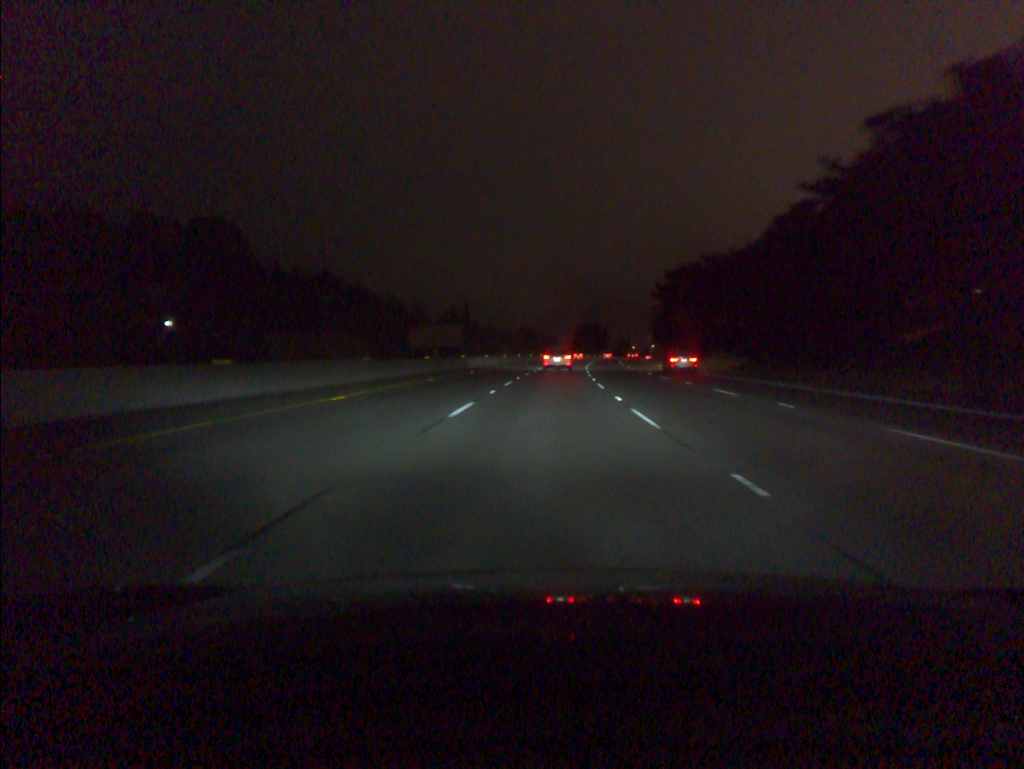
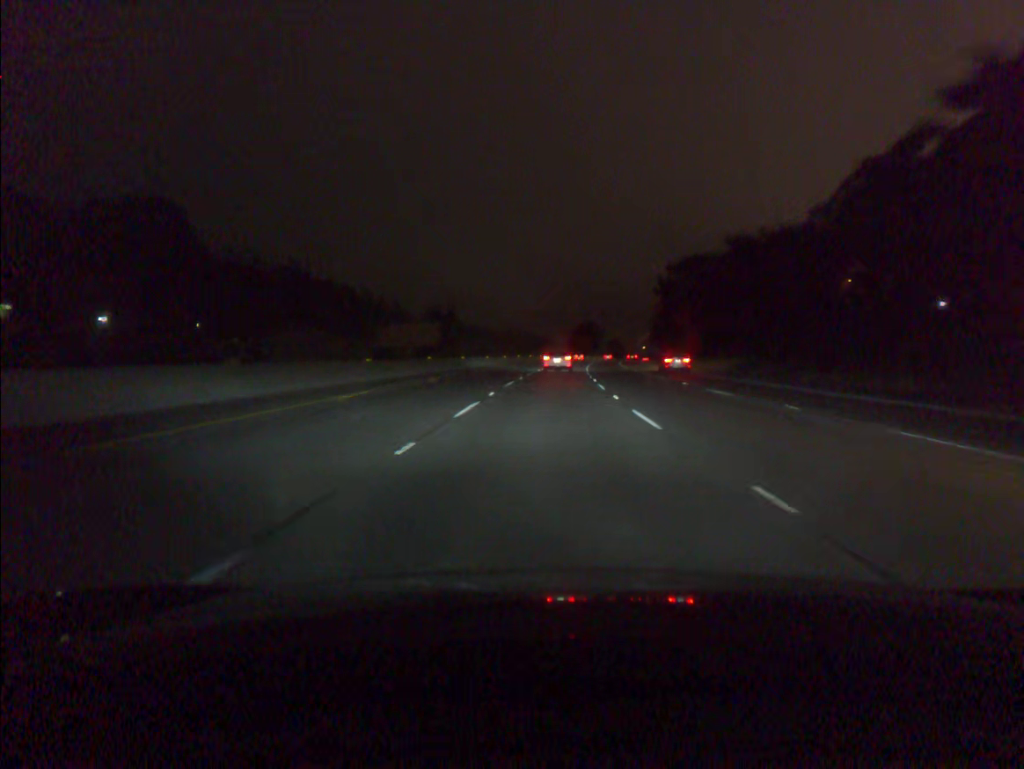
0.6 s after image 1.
(+0.1, +14.4) m; +1°
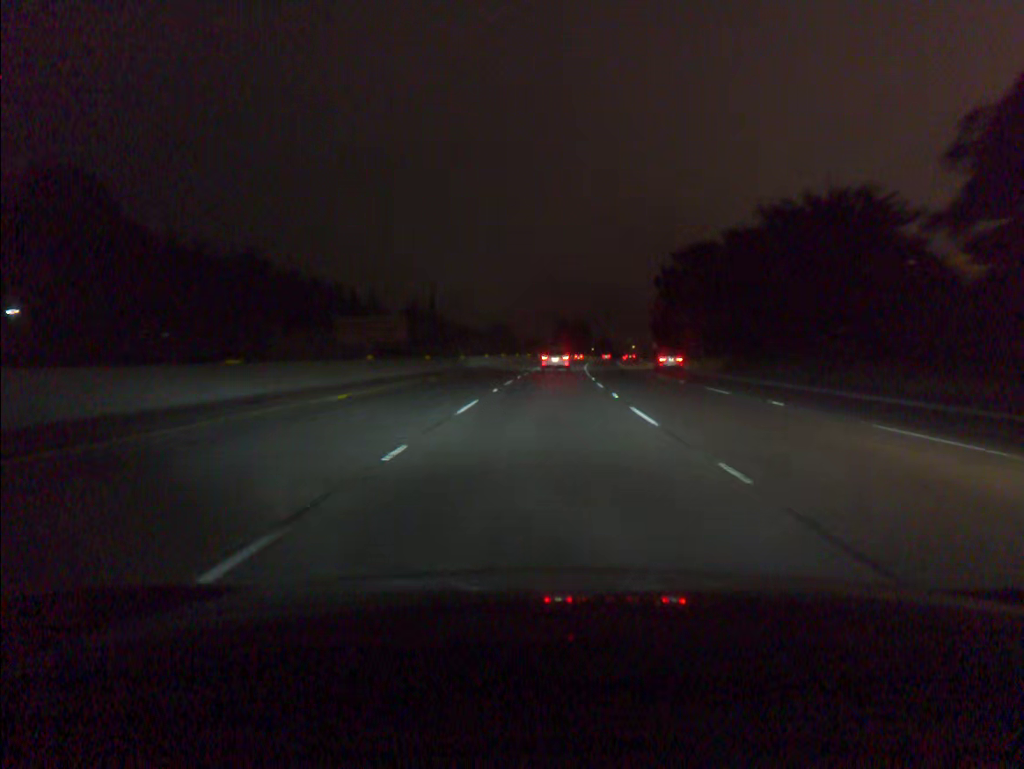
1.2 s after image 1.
(+0.1, +14.4) m; +1°
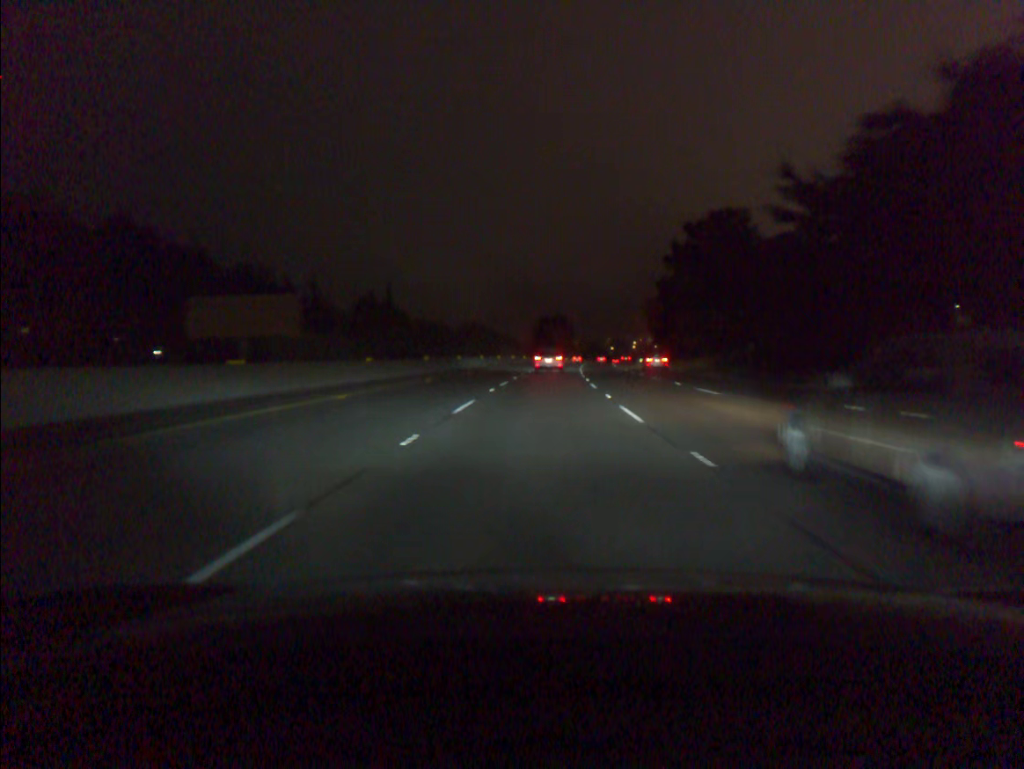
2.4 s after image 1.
(+0.4, +28.4) m; +2°
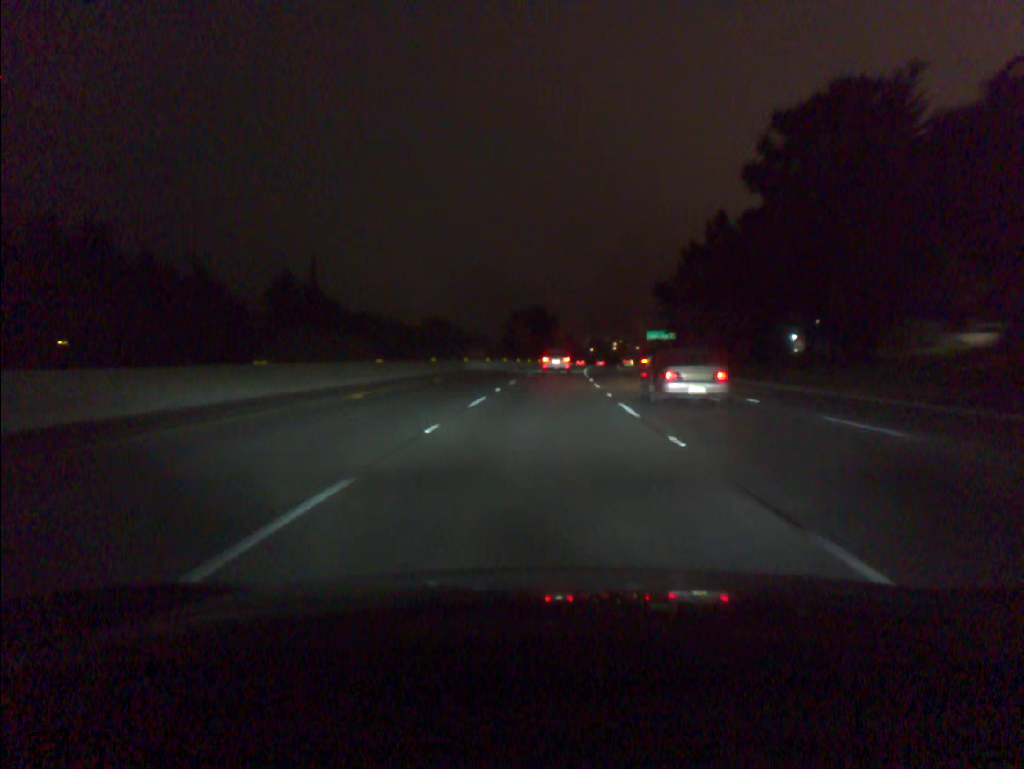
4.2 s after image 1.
(+0.6, +42.3) m; +2°
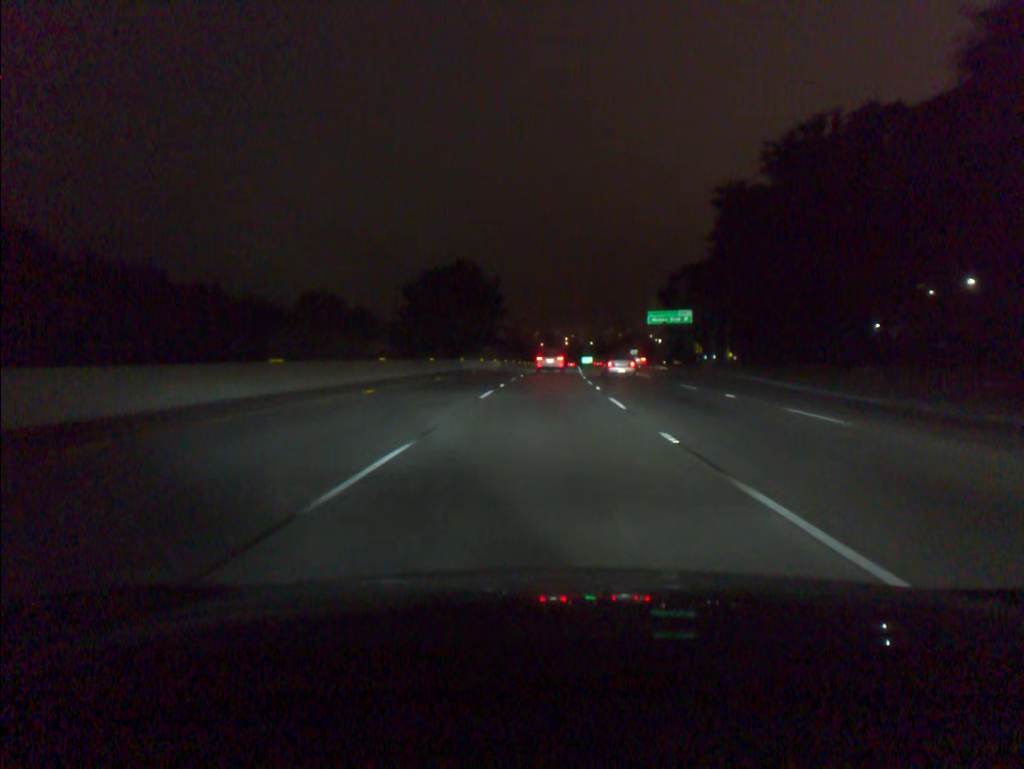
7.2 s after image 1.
(+2.2, +70.9) m; +4°
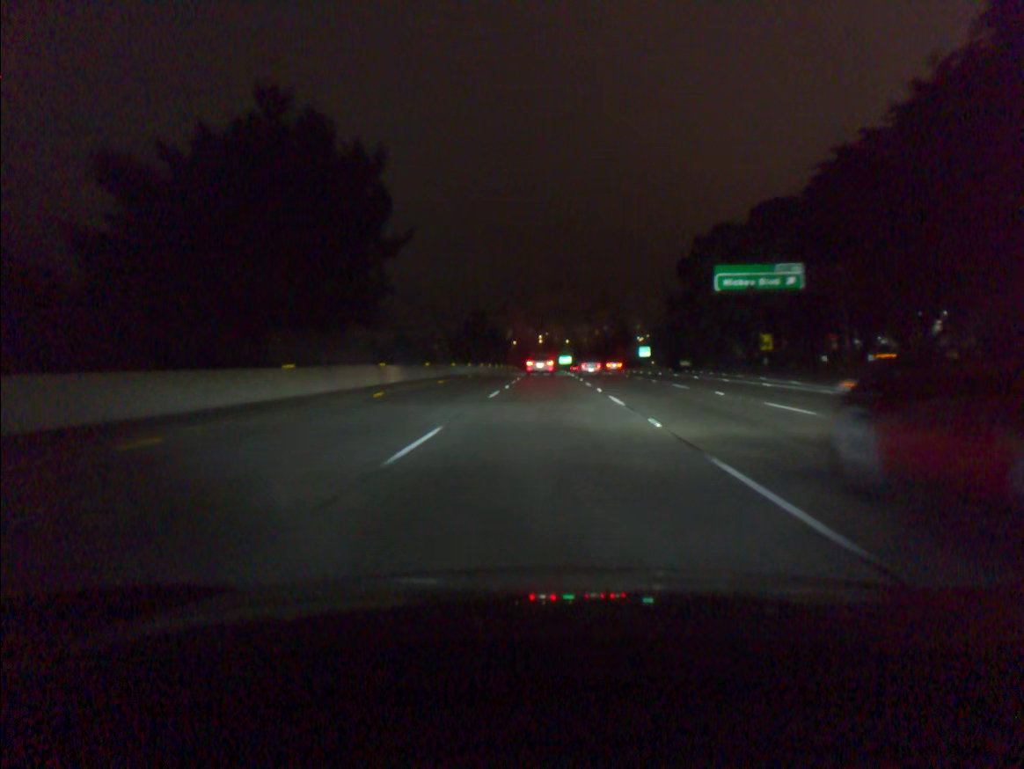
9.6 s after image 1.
(+1.1, +57.0) m; +2°
